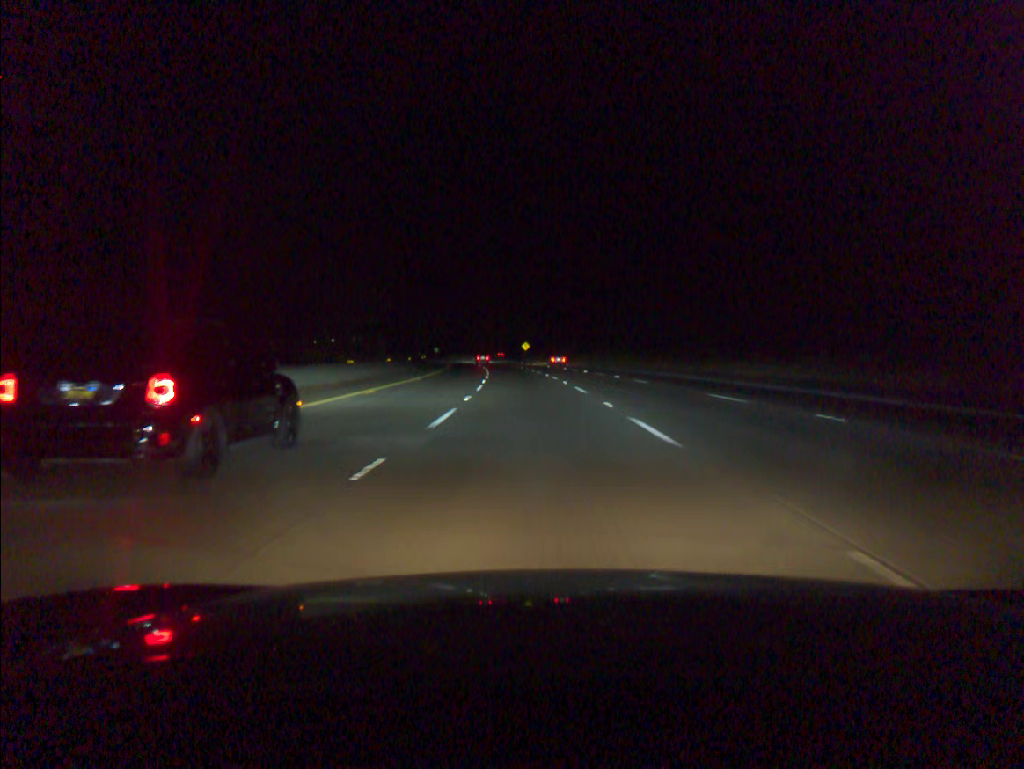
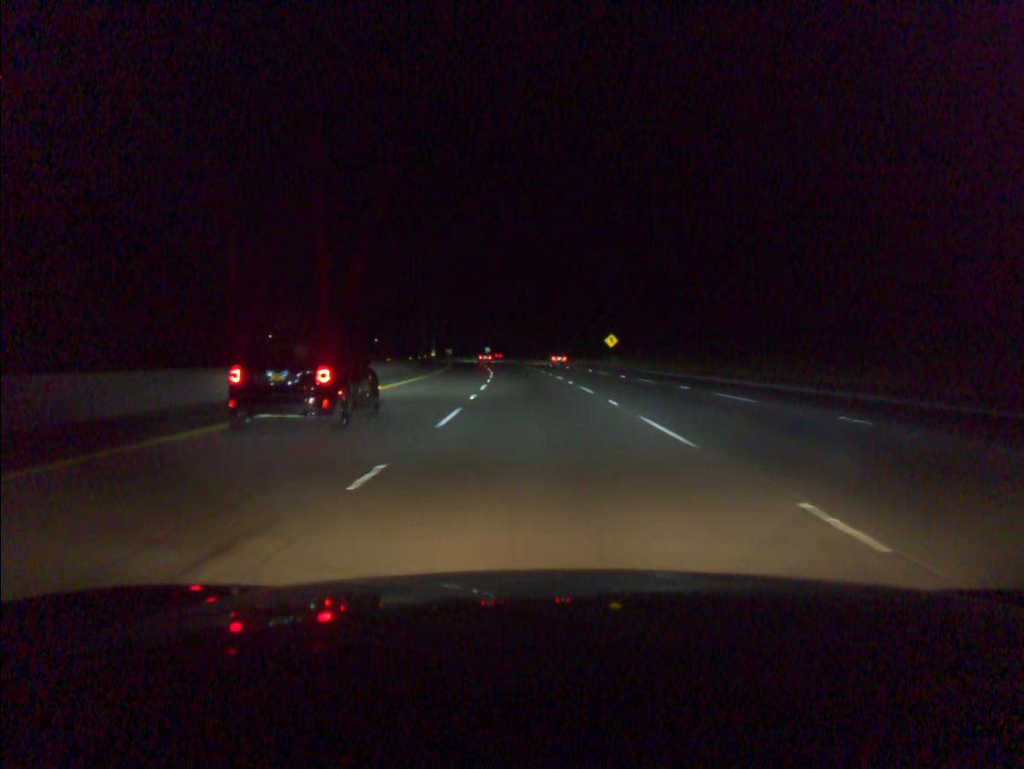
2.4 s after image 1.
(-3.4, +72.9) m; -5°
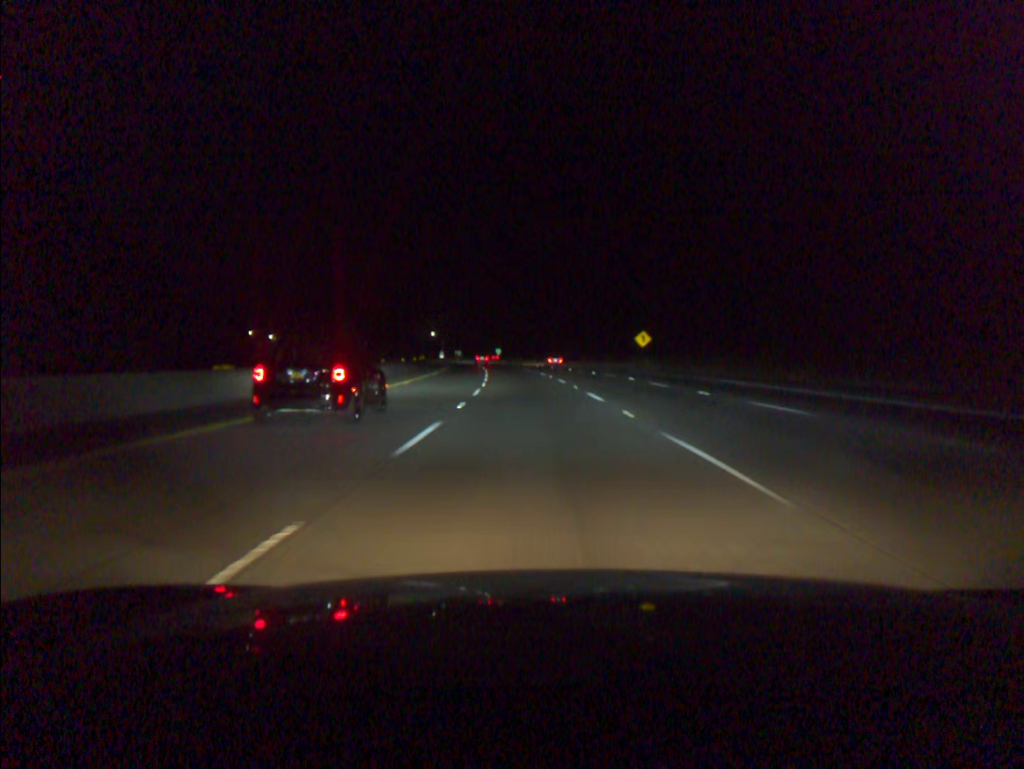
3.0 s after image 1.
(-0.2, +18.2) m; -1°
